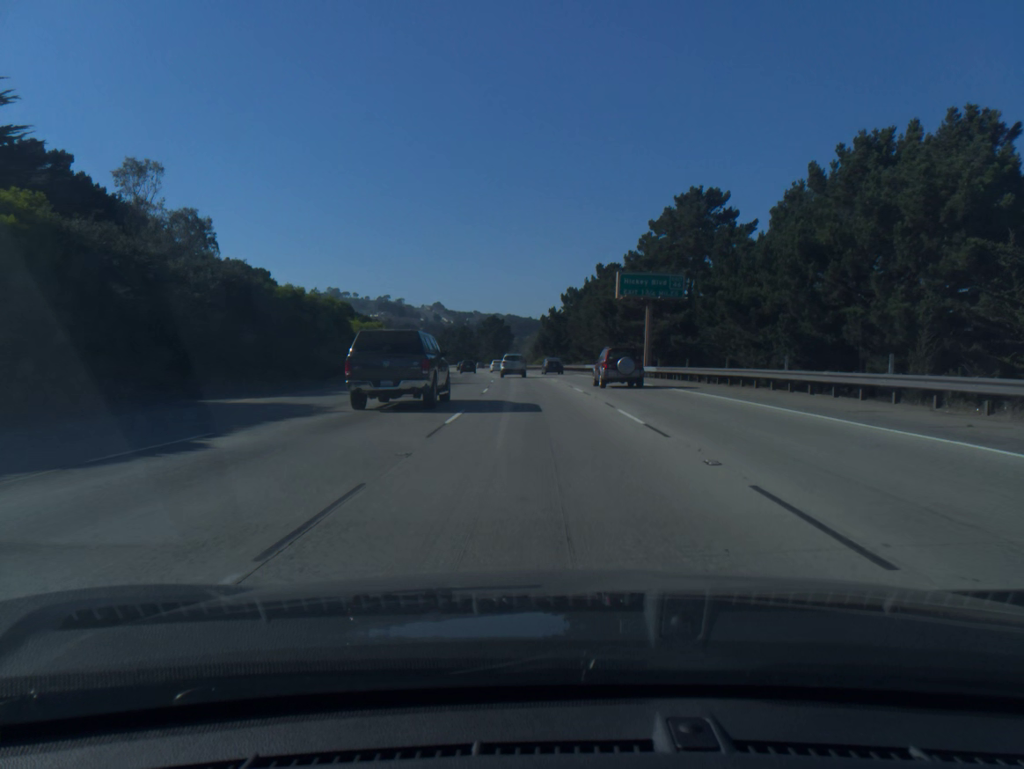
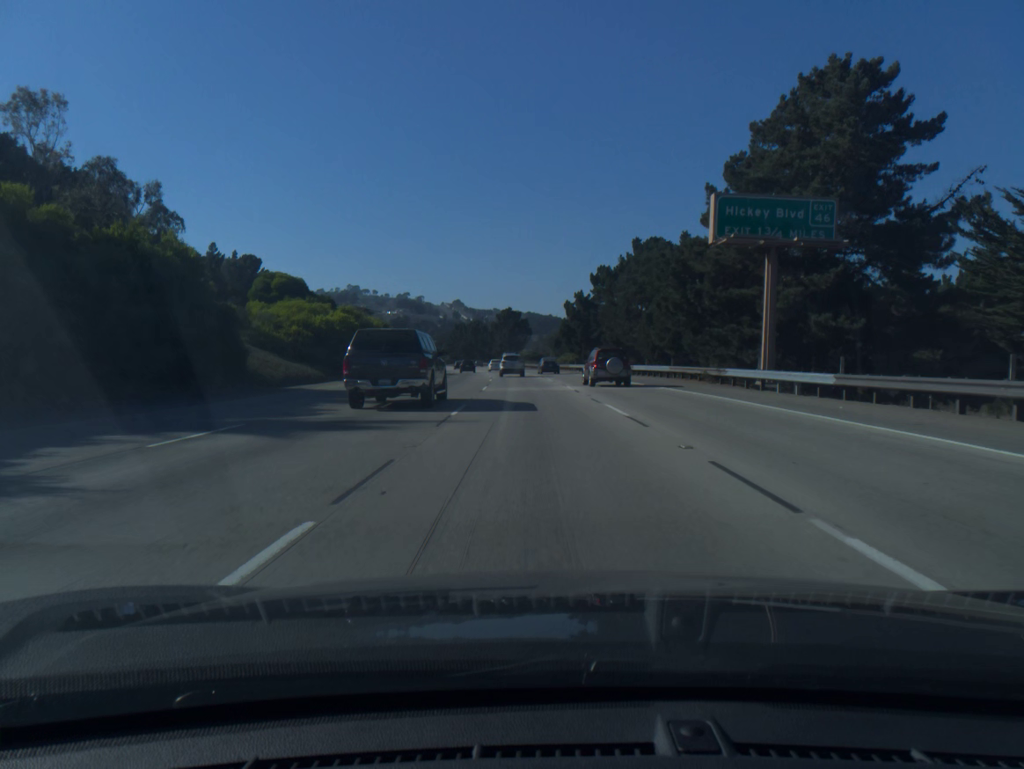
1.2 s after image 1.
(-0.4, +27.5) m; -1°
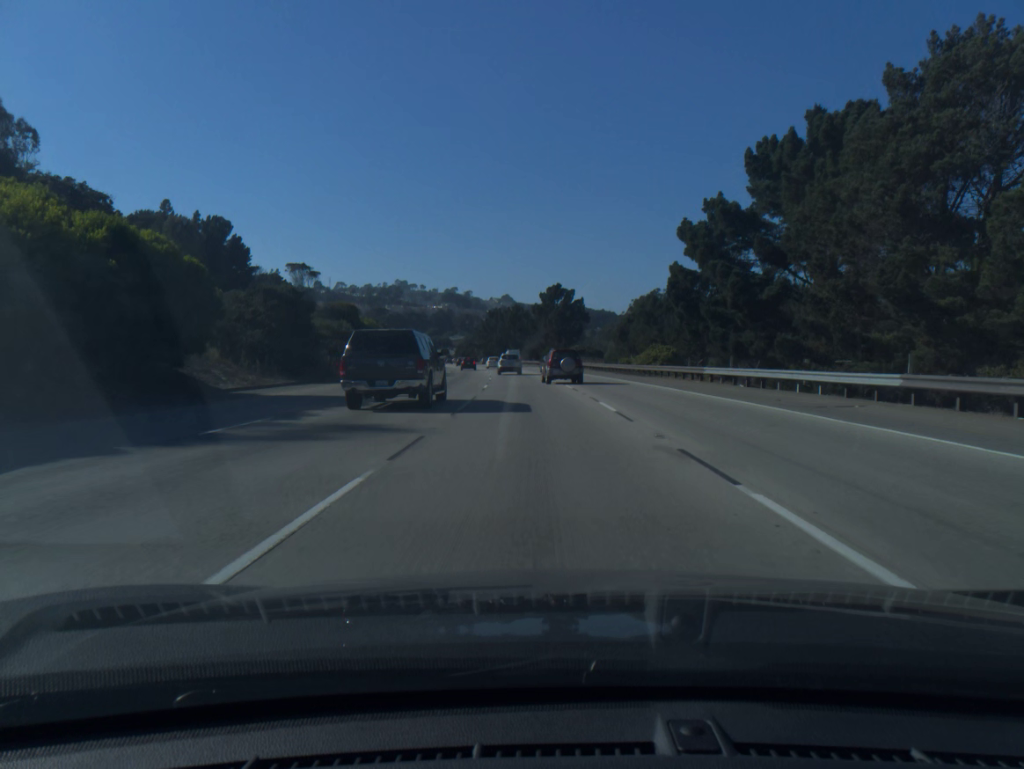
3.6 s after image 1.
(-1.7, +56.5) m; -4°
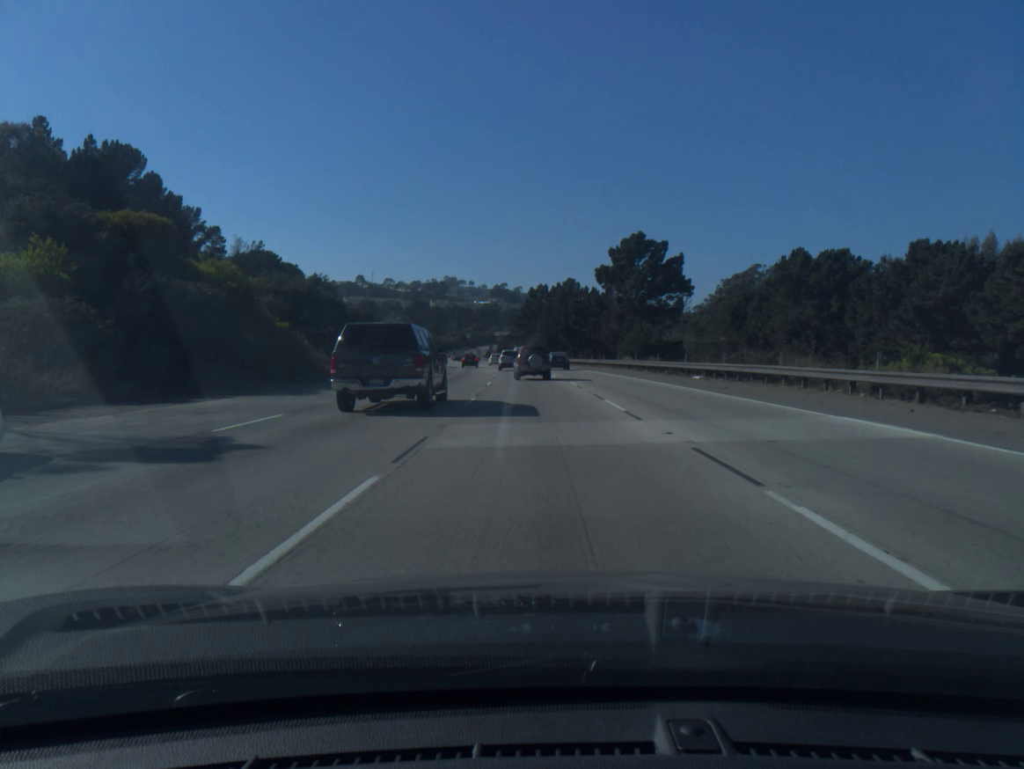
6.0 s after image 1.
(-2.0, +58.6) m; -4°
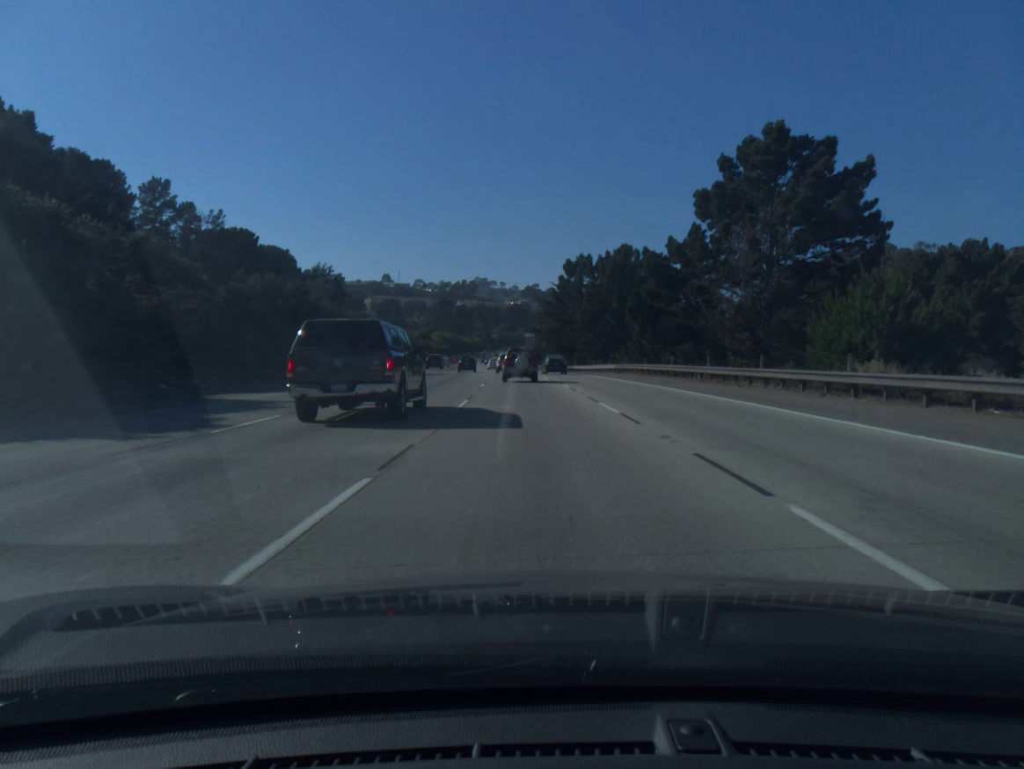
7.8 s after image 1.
(-0.9, +43.9) m; -2°
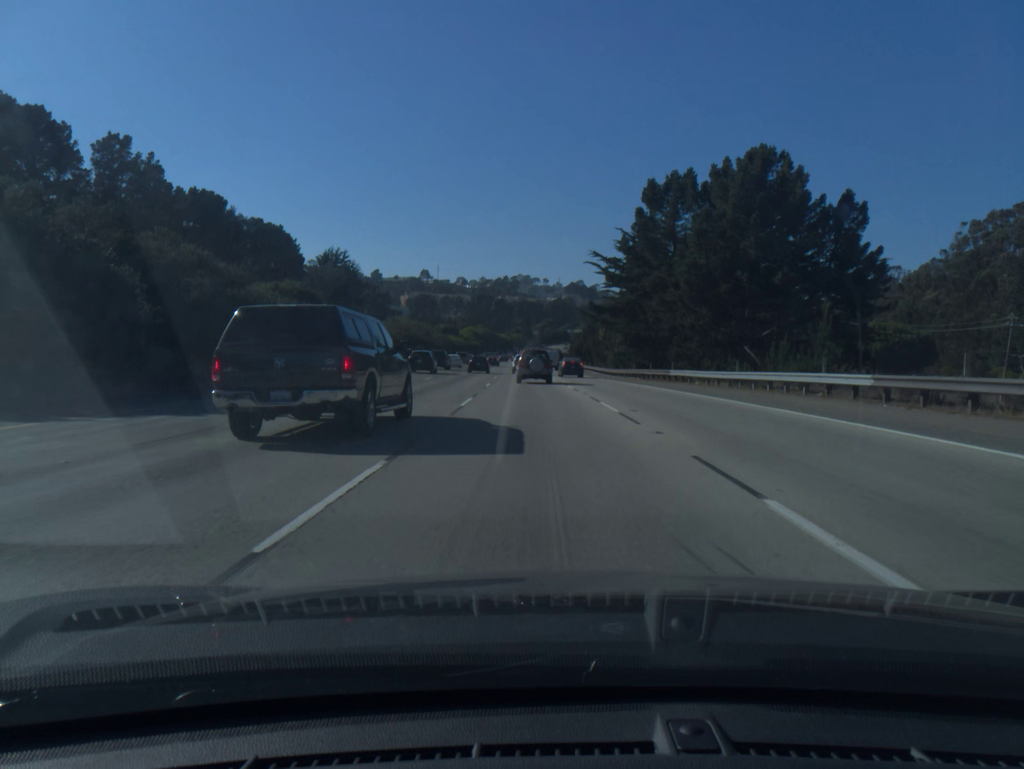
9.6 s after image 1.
(-1.1, +43.3) m; -3°
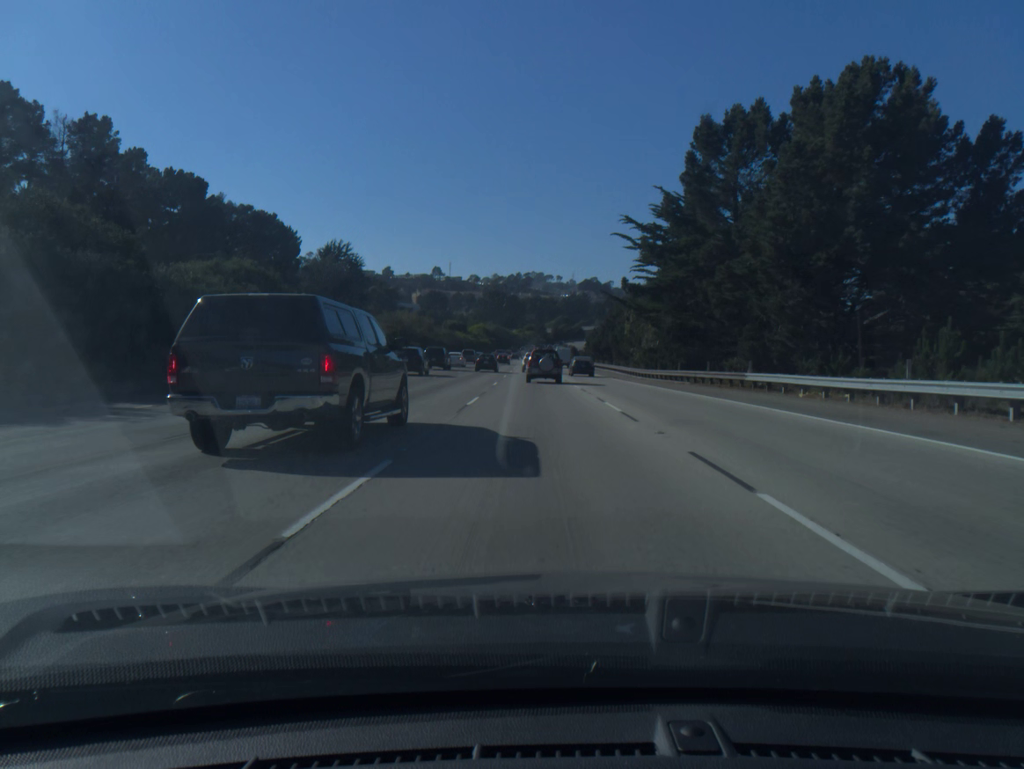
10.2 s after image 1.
(-0.1, +14.3) m; -1°
